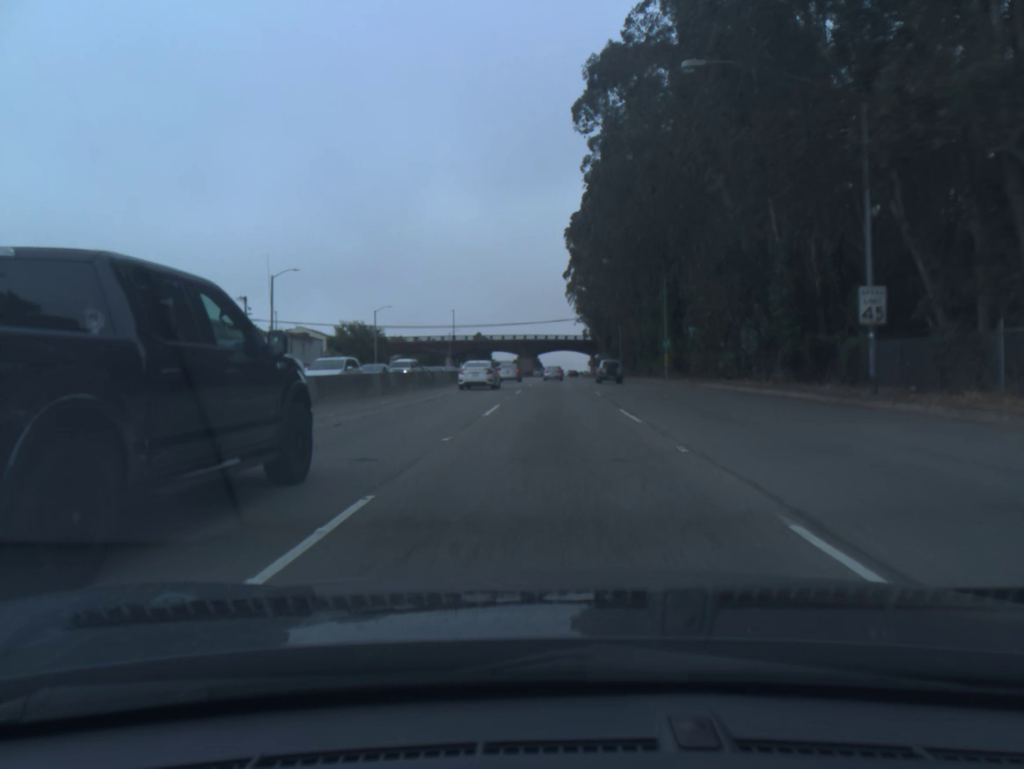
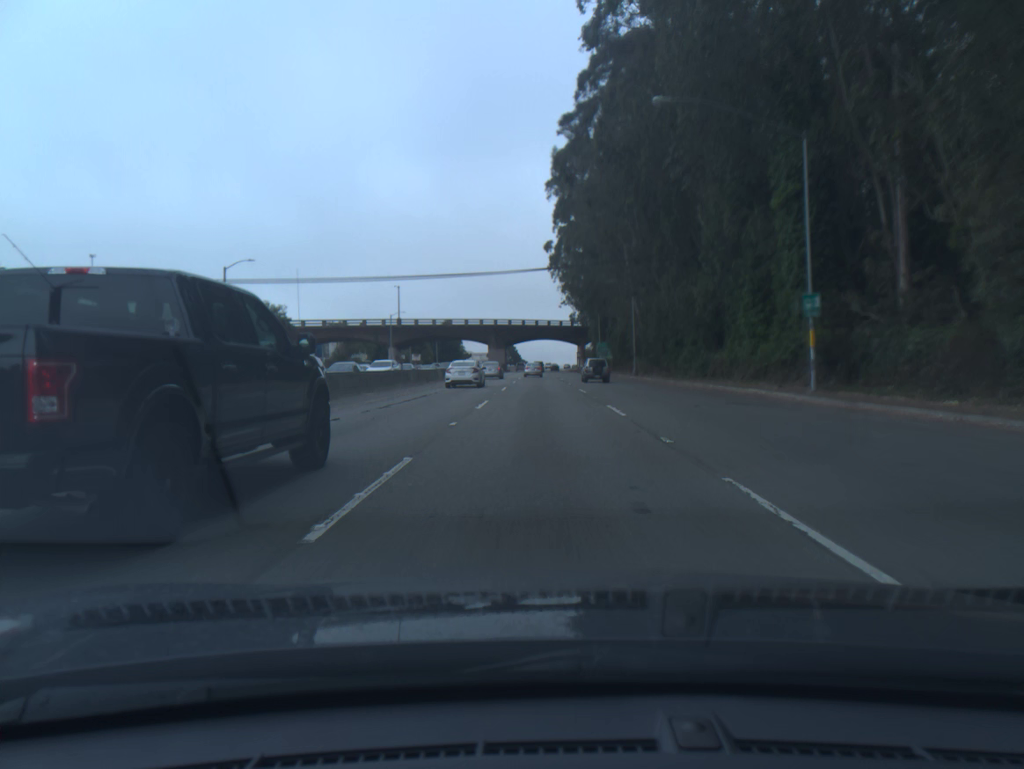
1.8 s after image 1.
(+0.7, +41.6) m; +2°
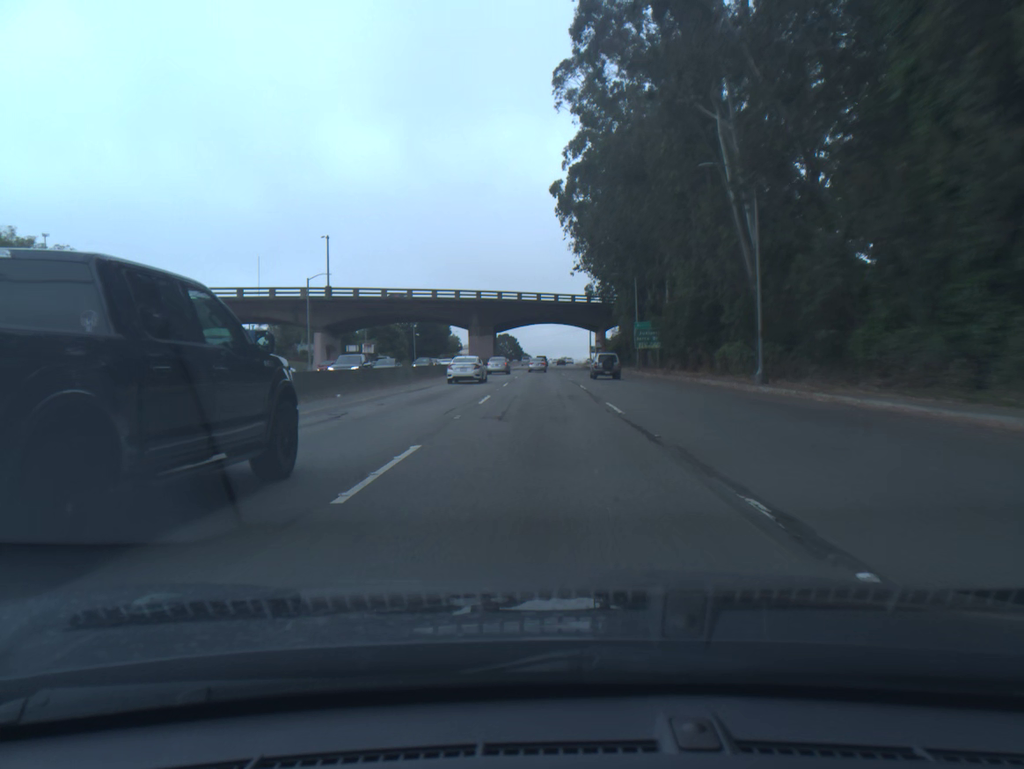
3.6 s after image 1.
(-0.1, +43.2) m; 0°
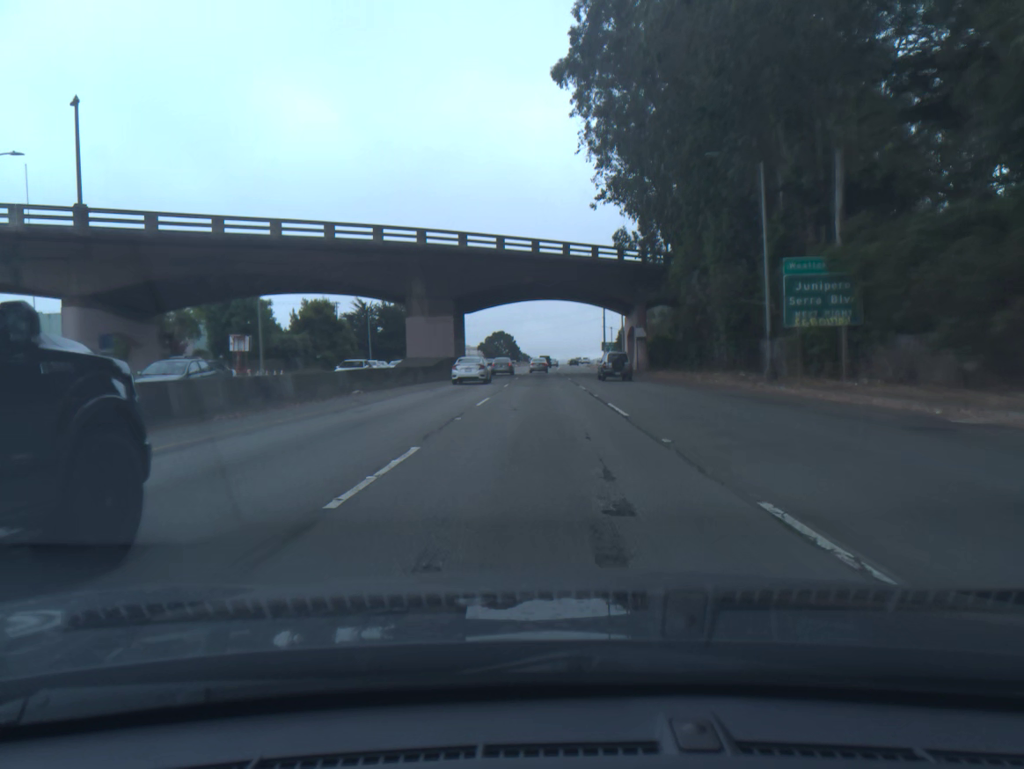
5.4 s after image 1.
(0.0, +44.7) m; 0°
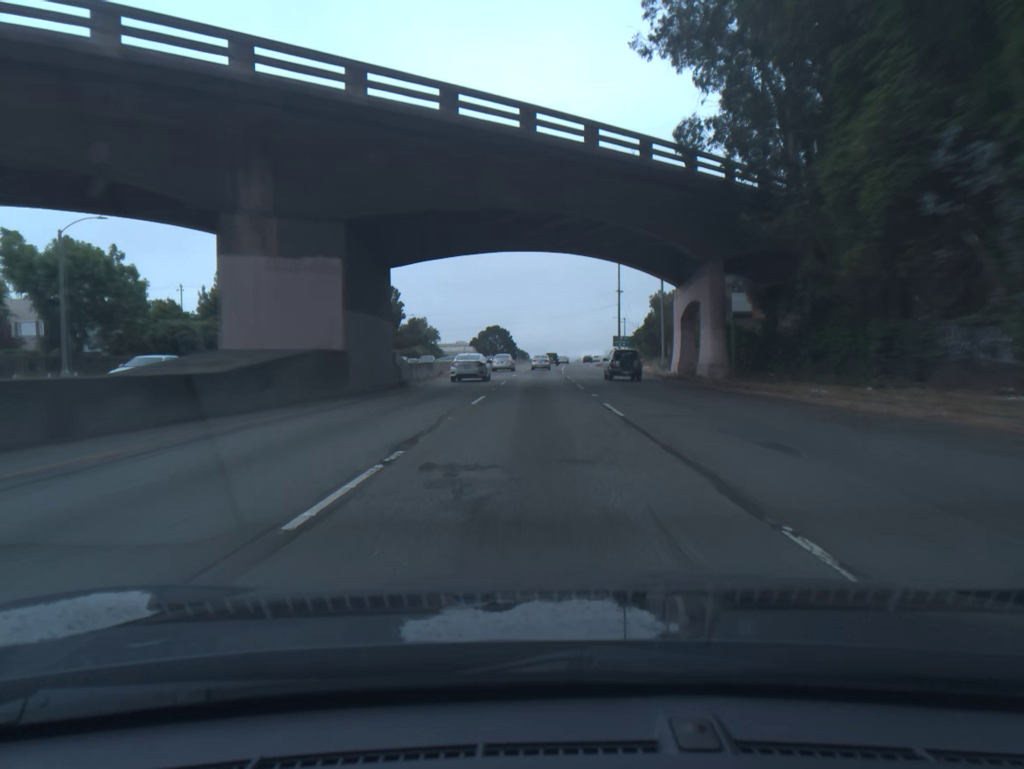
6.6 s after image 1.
(0.0, +30.4) m; 0°
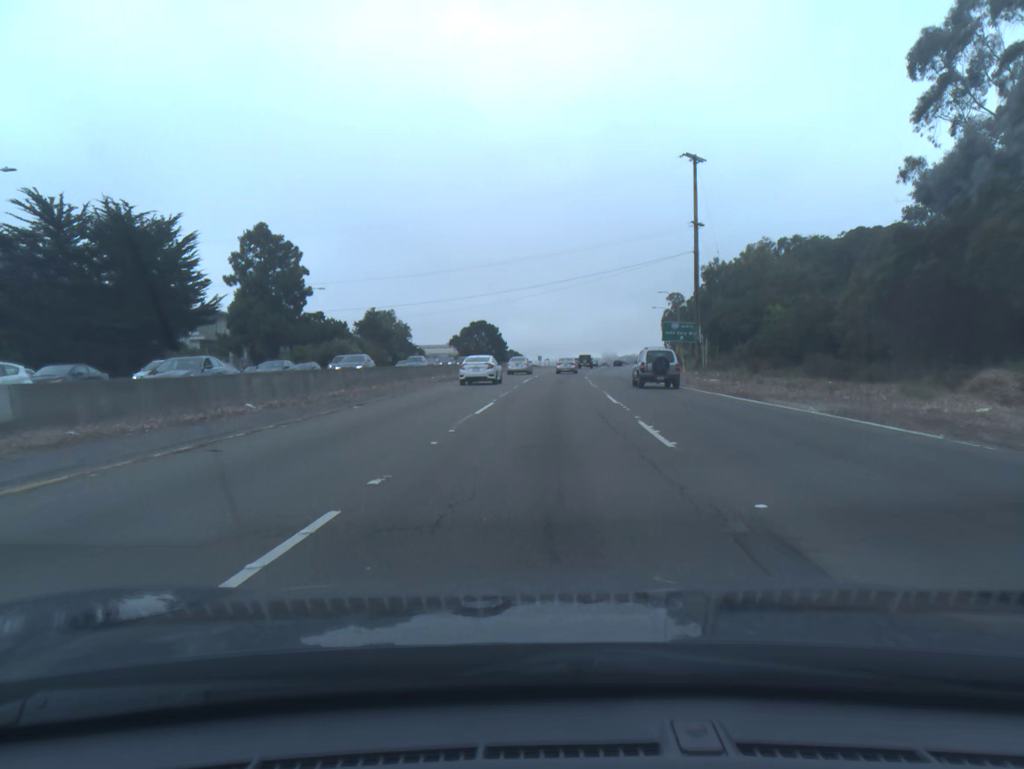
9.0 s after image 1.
(0.0, +60.8) m; 0°
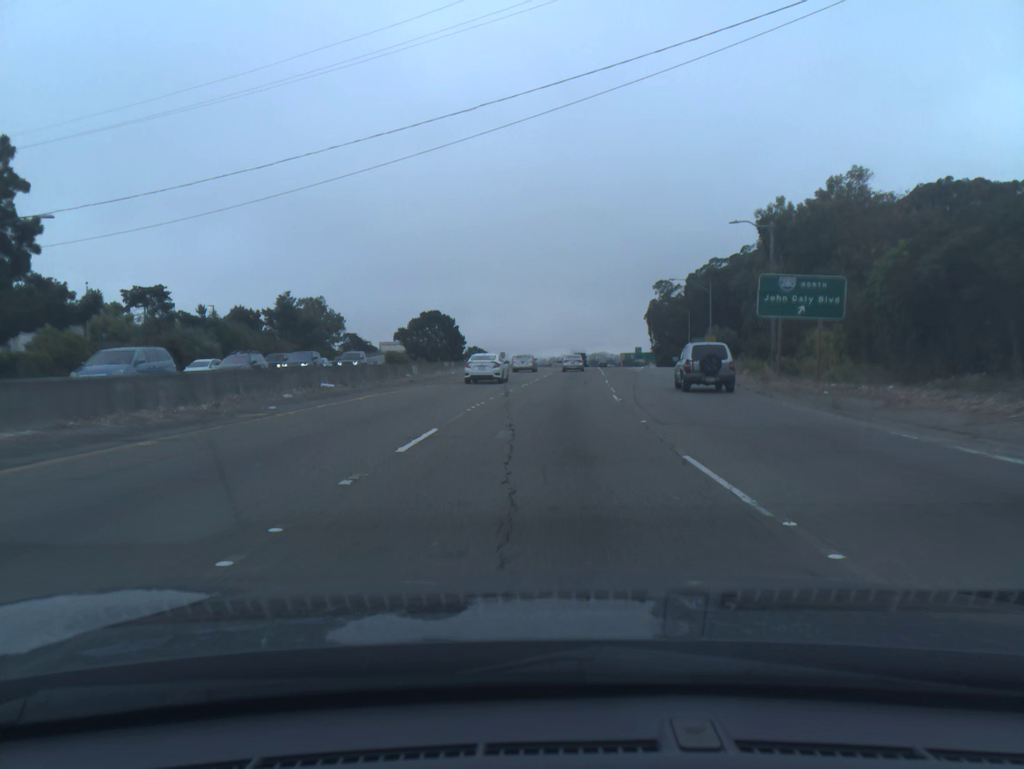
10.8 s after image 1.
(+0.9, +45.3) m; +2°
